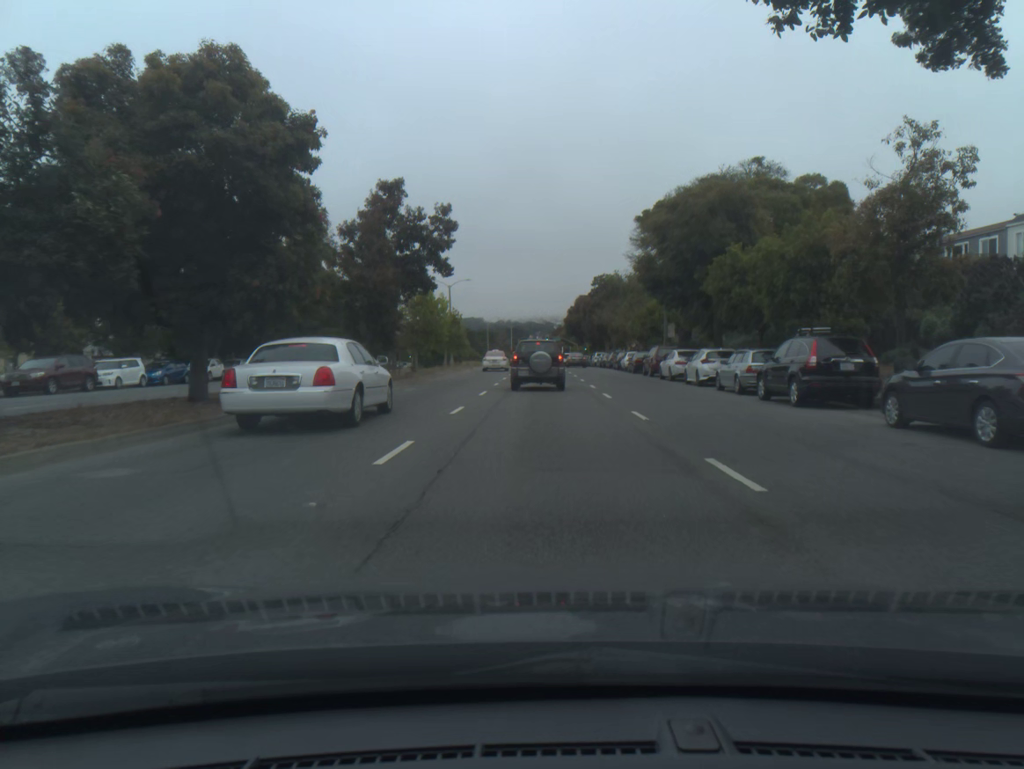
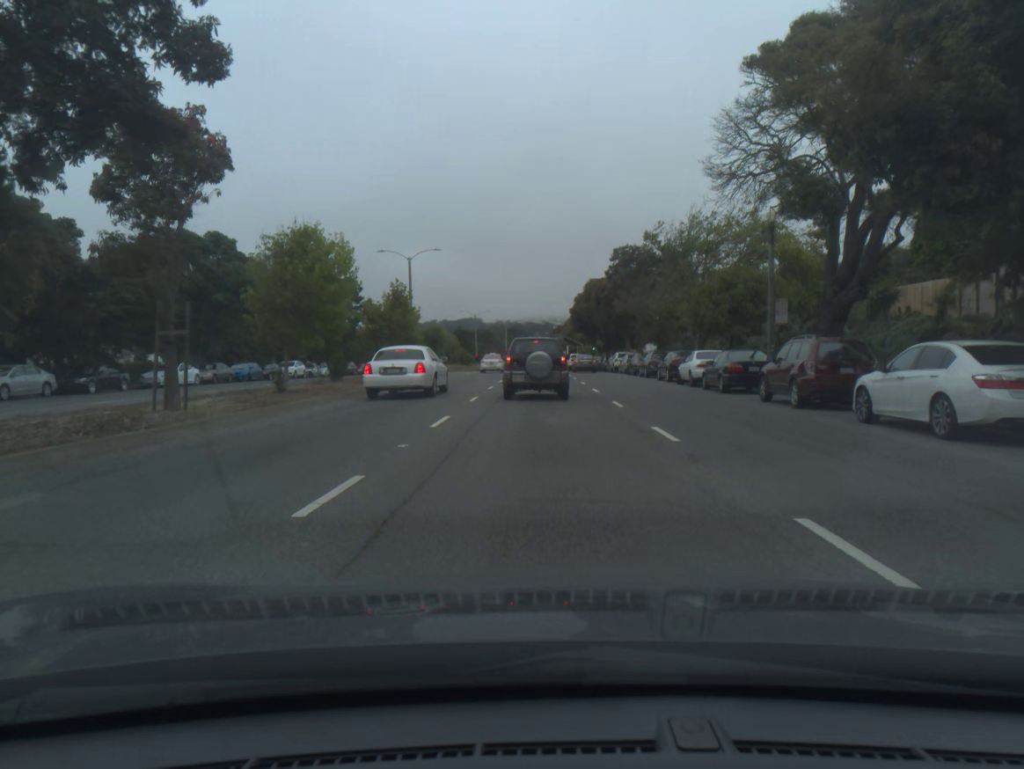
(0.0, +24.7) m; 0°
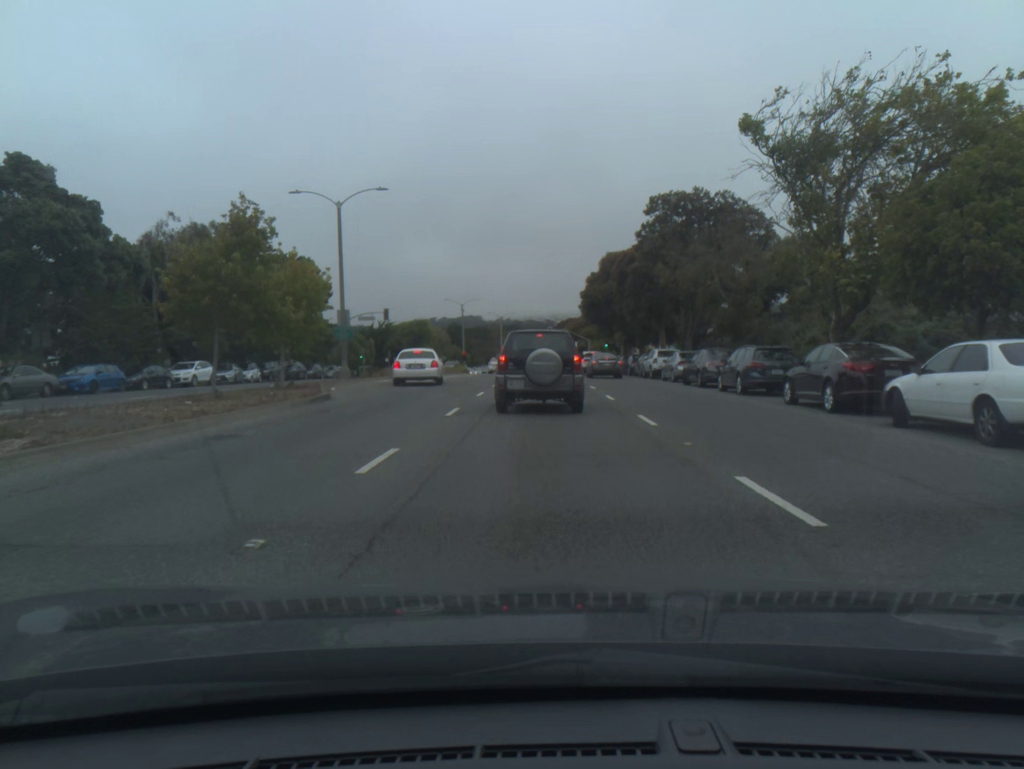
(0.0, +20.4) m; 0°
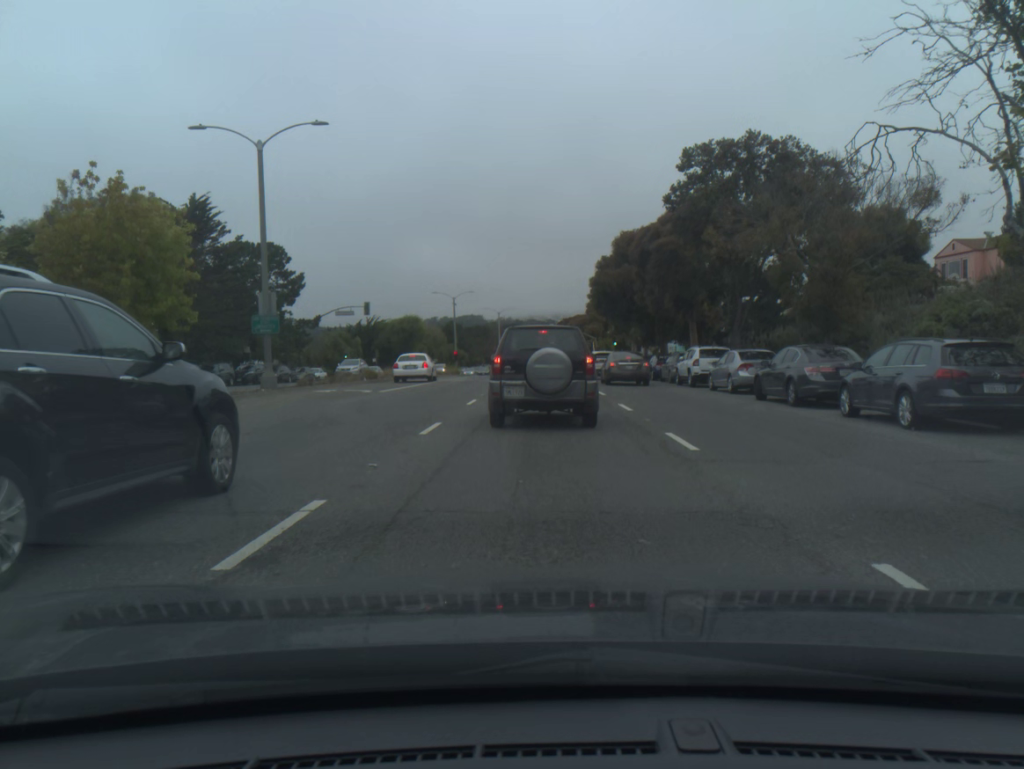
(0.0, +10.9) m; 0°
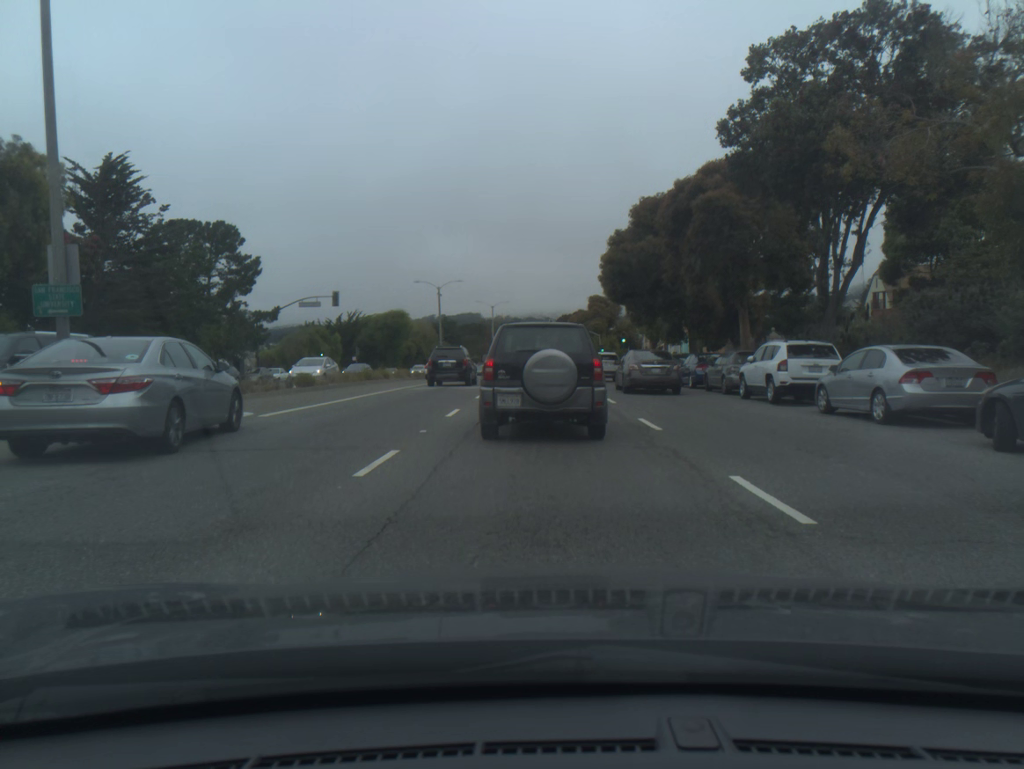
(0.0, +11.5) m; 0°
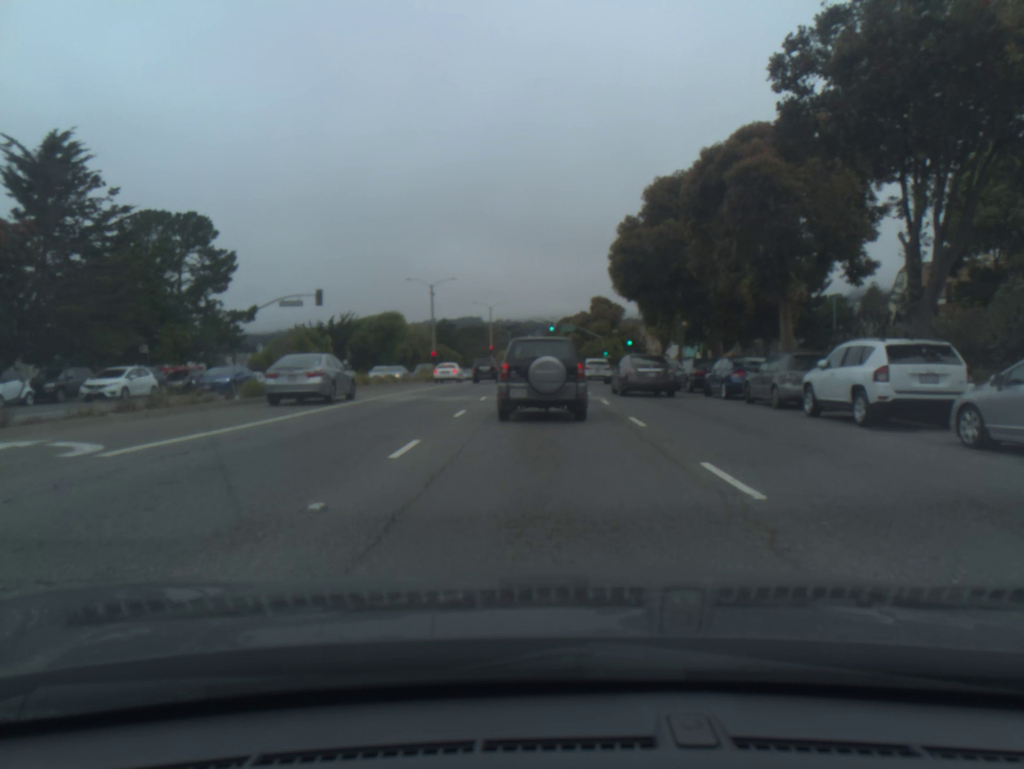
(0.0, +5.6) m; 0°
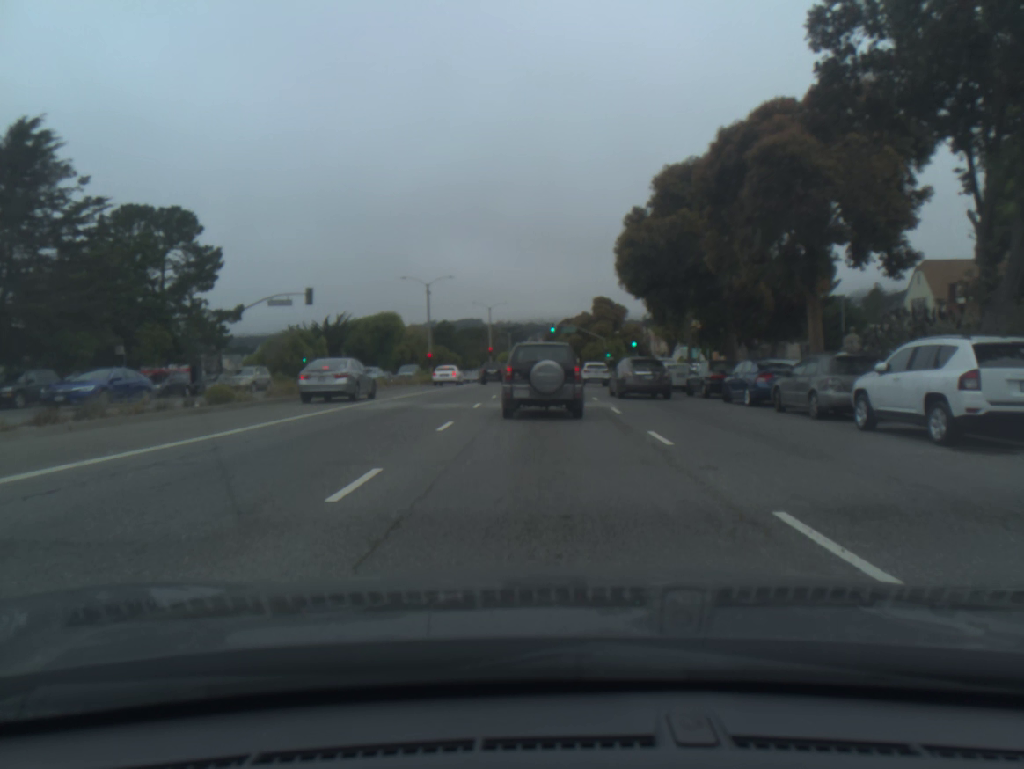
(0.0, +2.7) m; 0°
